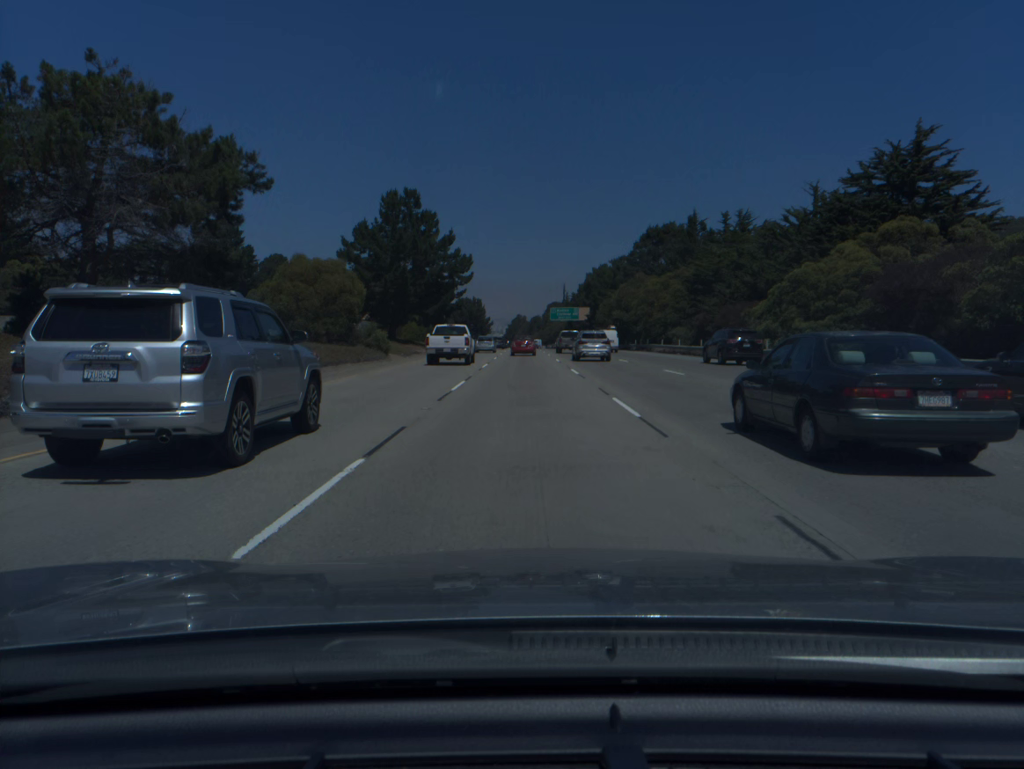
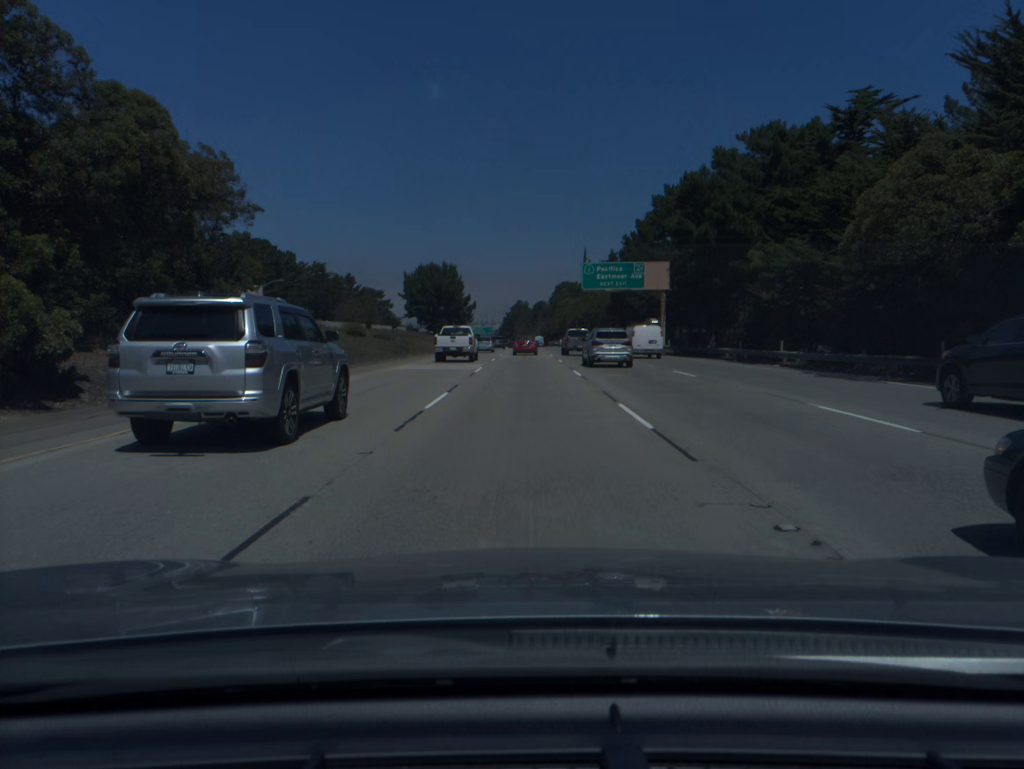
(0.0, +89.5) m; 0°
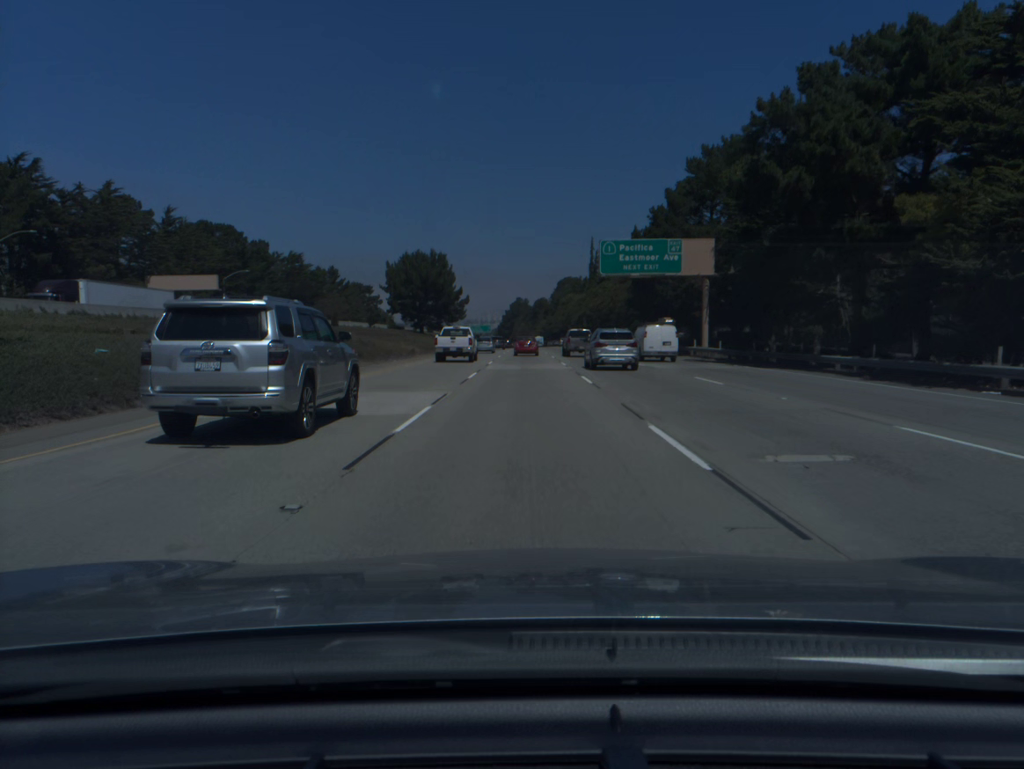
(0.0, +18.0) m; 0°
